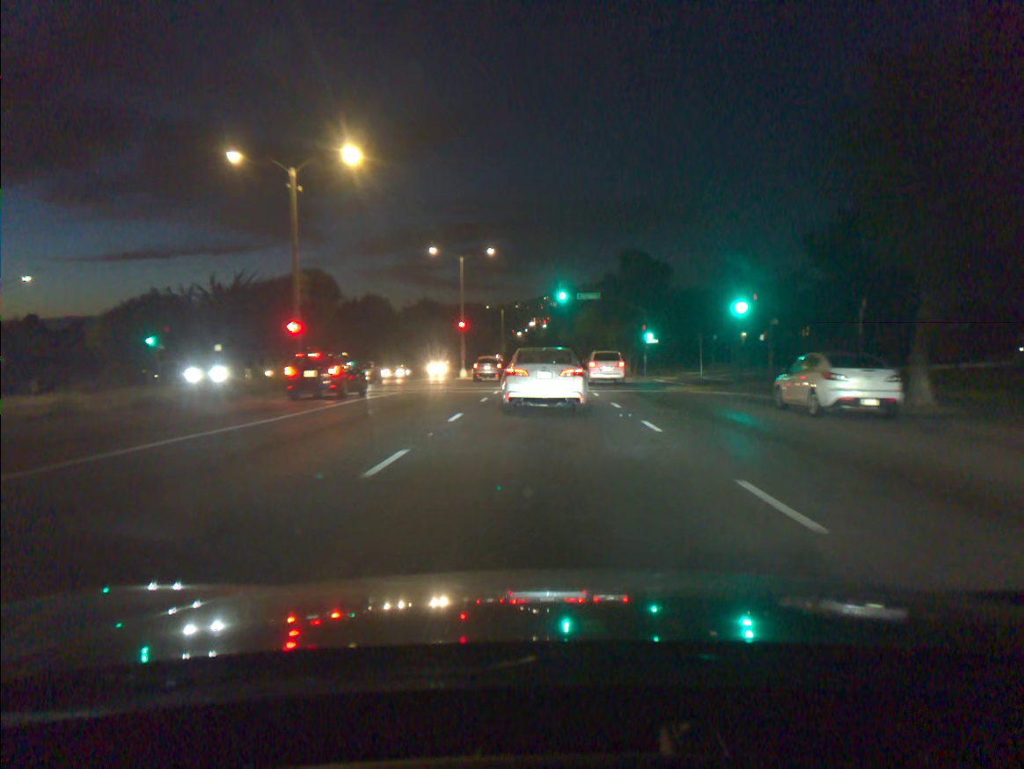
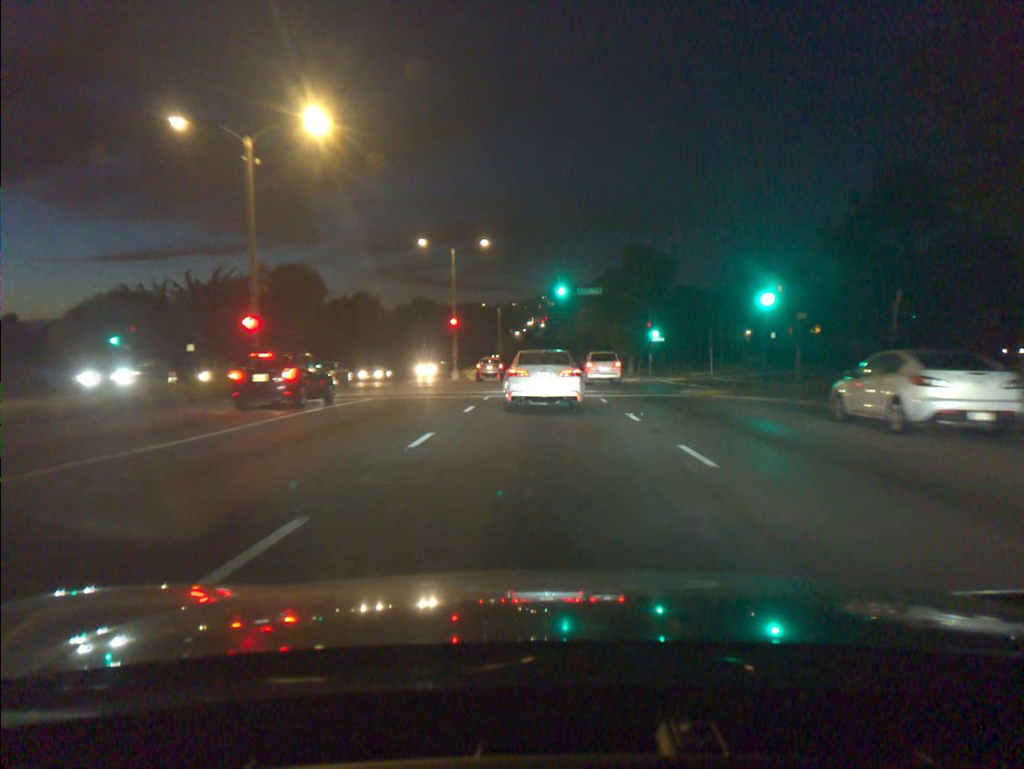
(0.0, +4.2) m; 0°
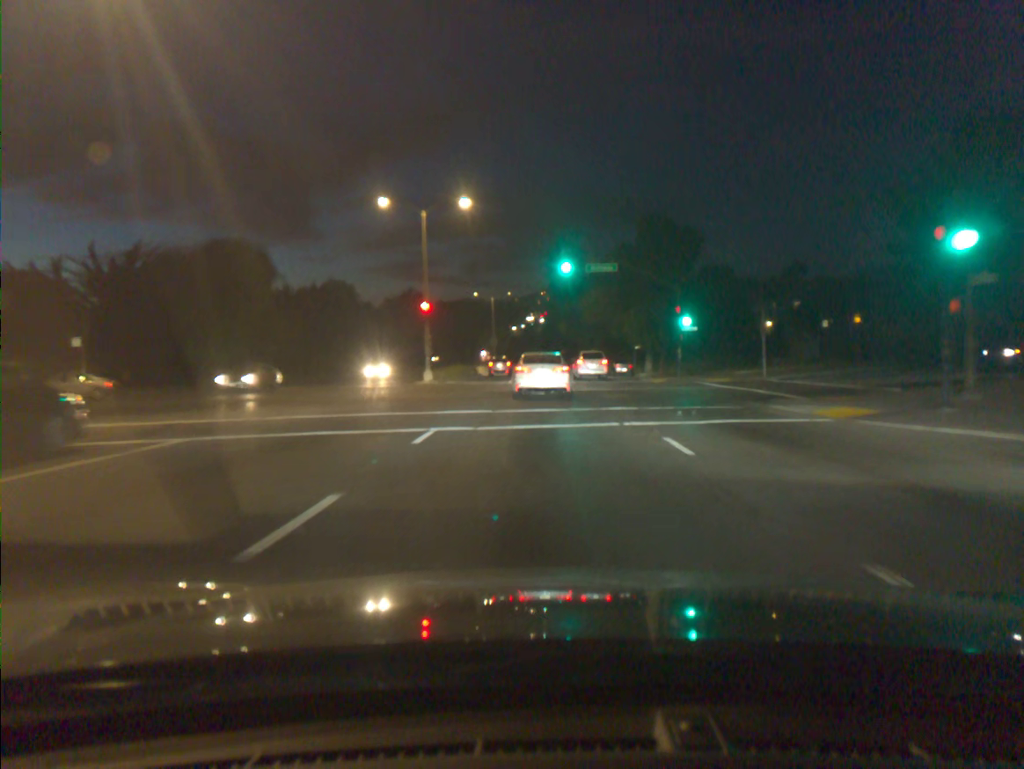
(0.0, +13.2) m; 0°
